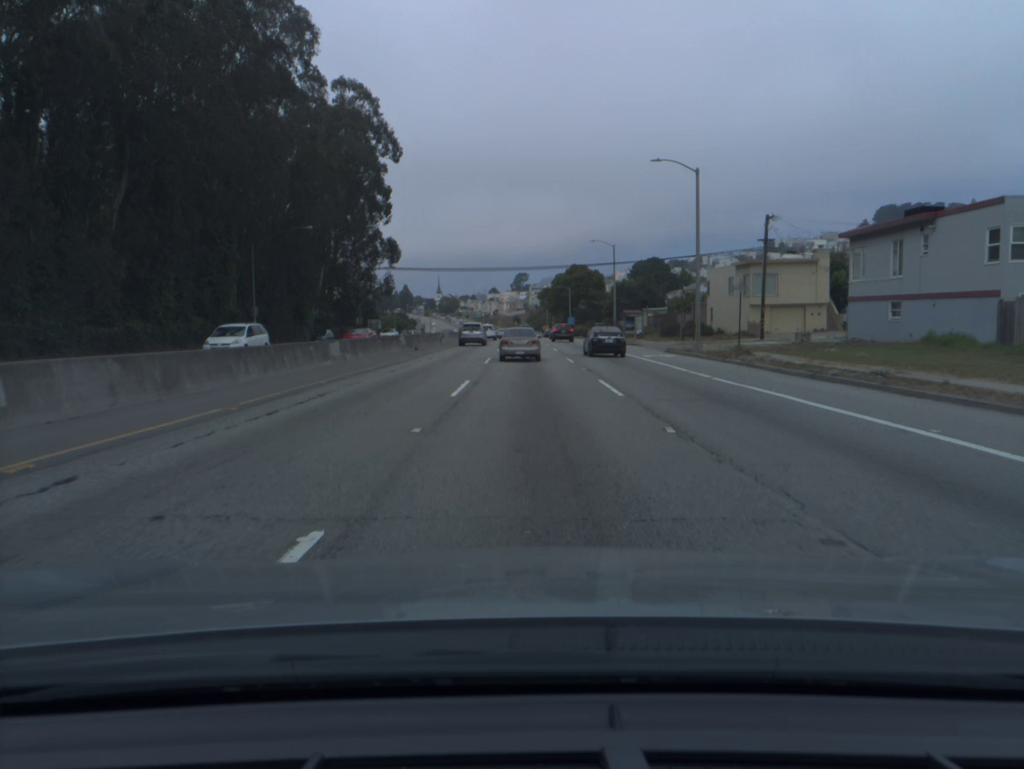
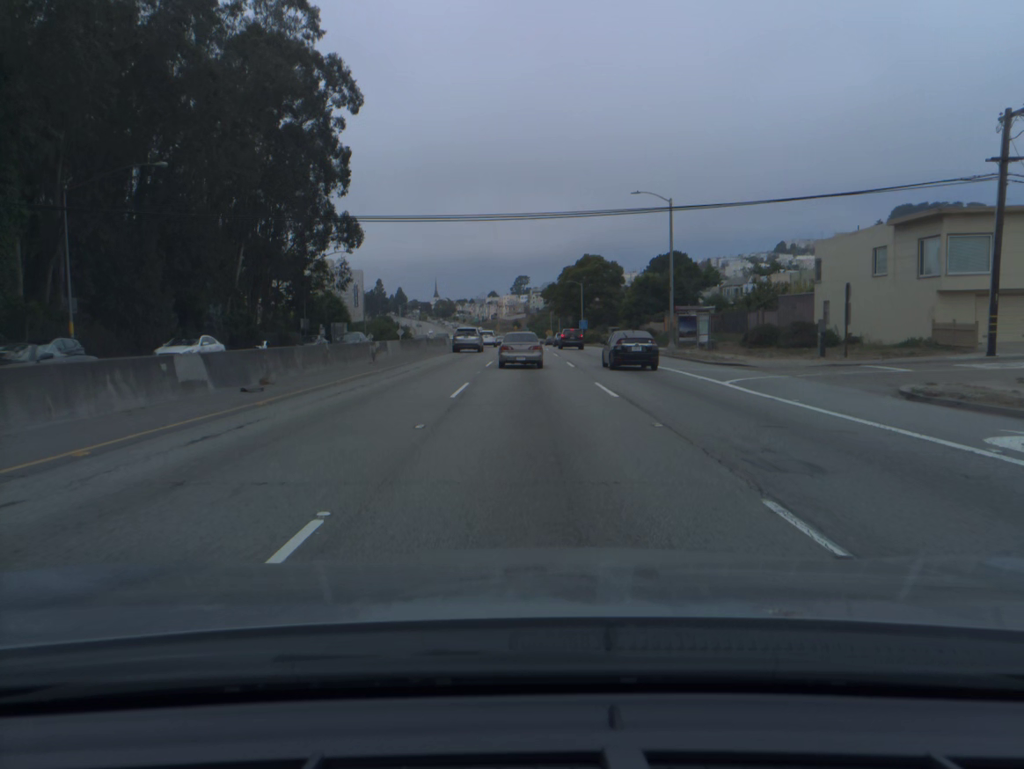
(0.0, +28.9) m; 0°
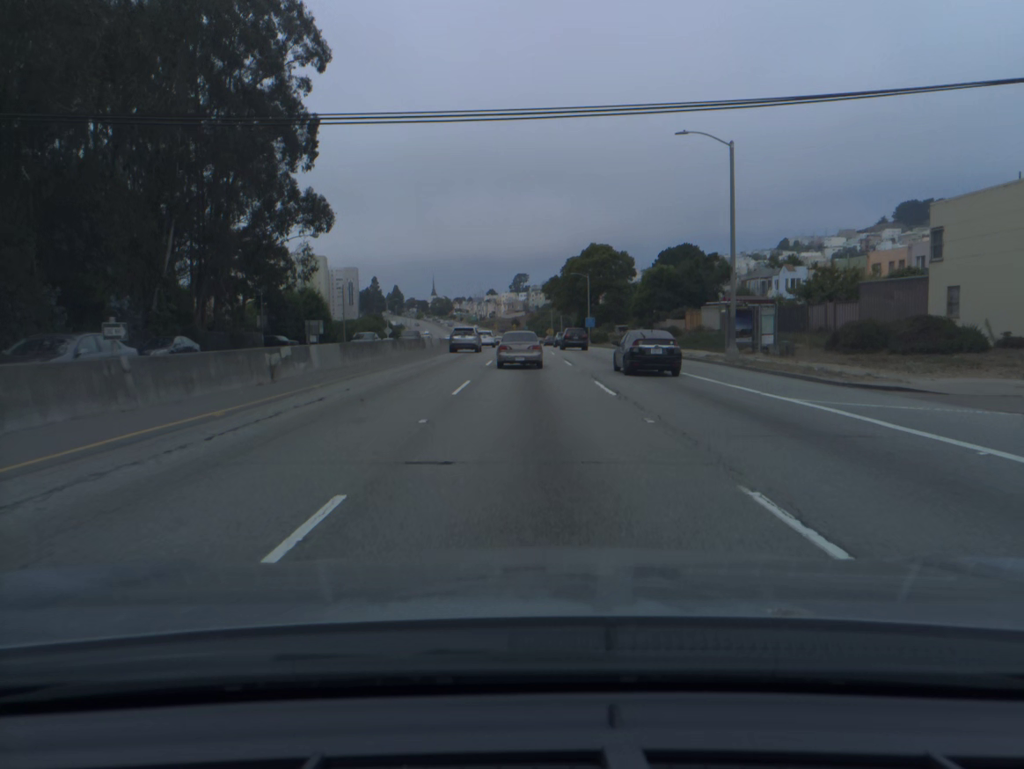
(0.0, +14.3) m; 0°
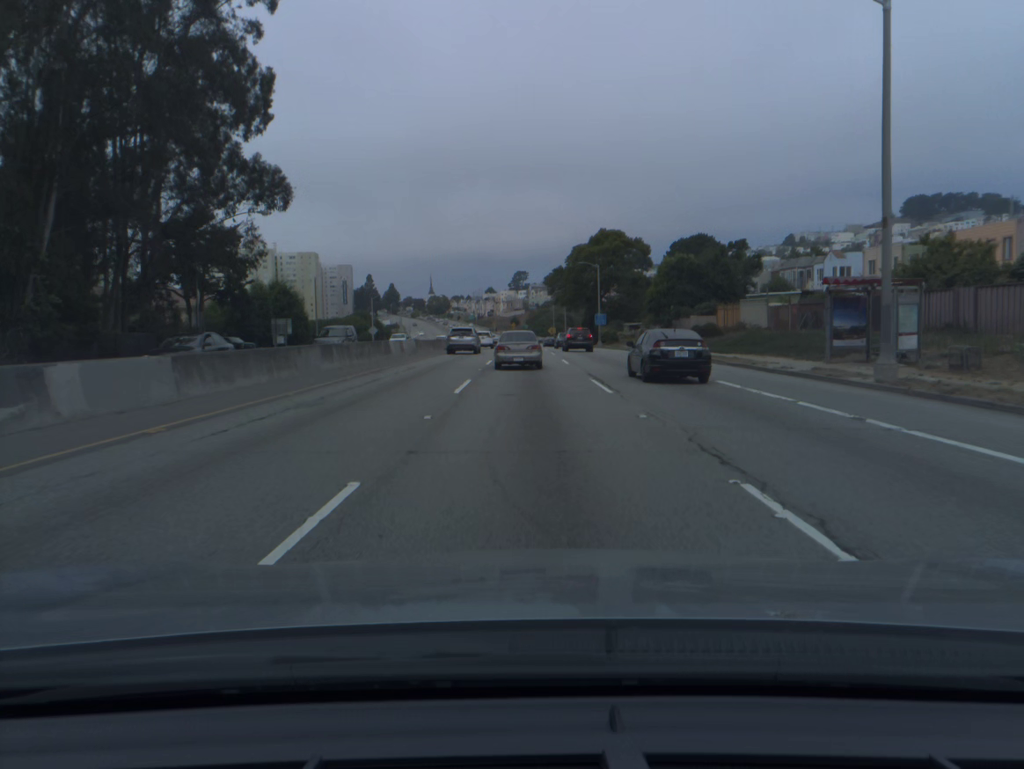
(0.0, +14.2) m; 0°
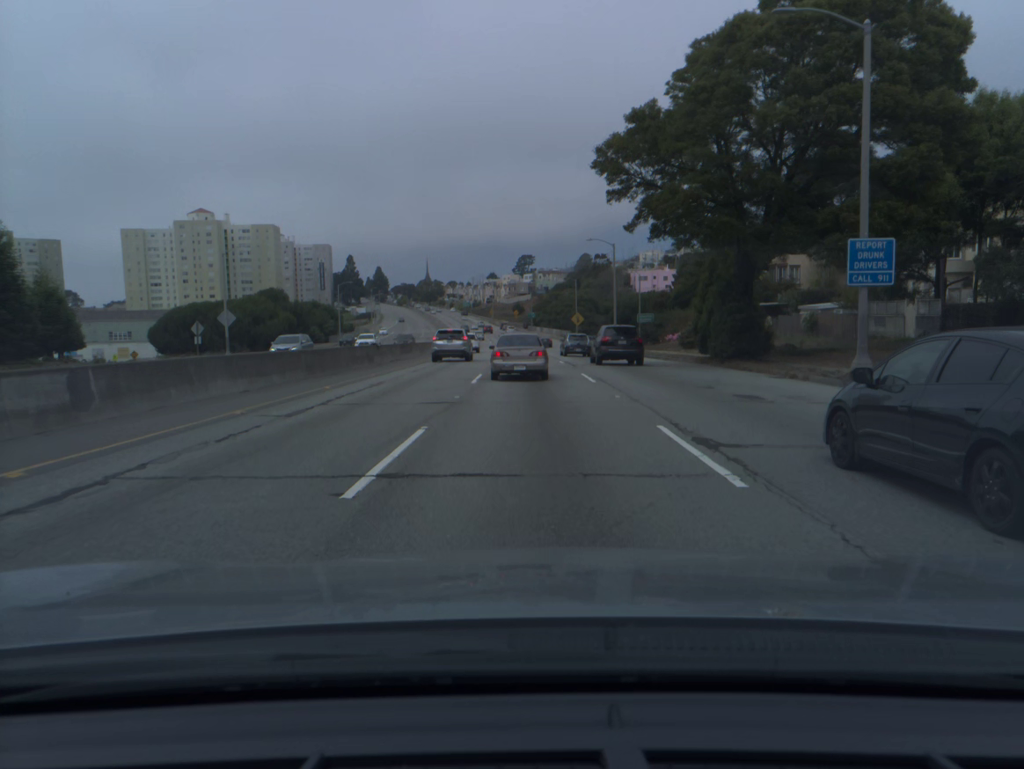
(-0.2, +69.8) m; 0°
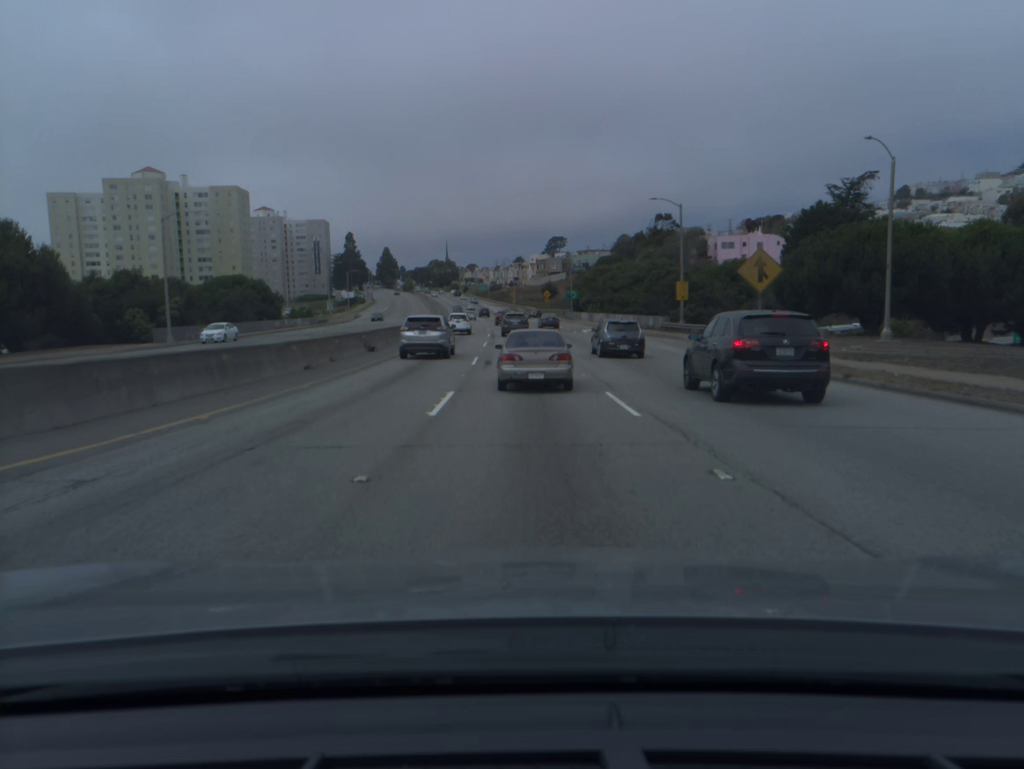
(-1.0, +68.2) m; -2°
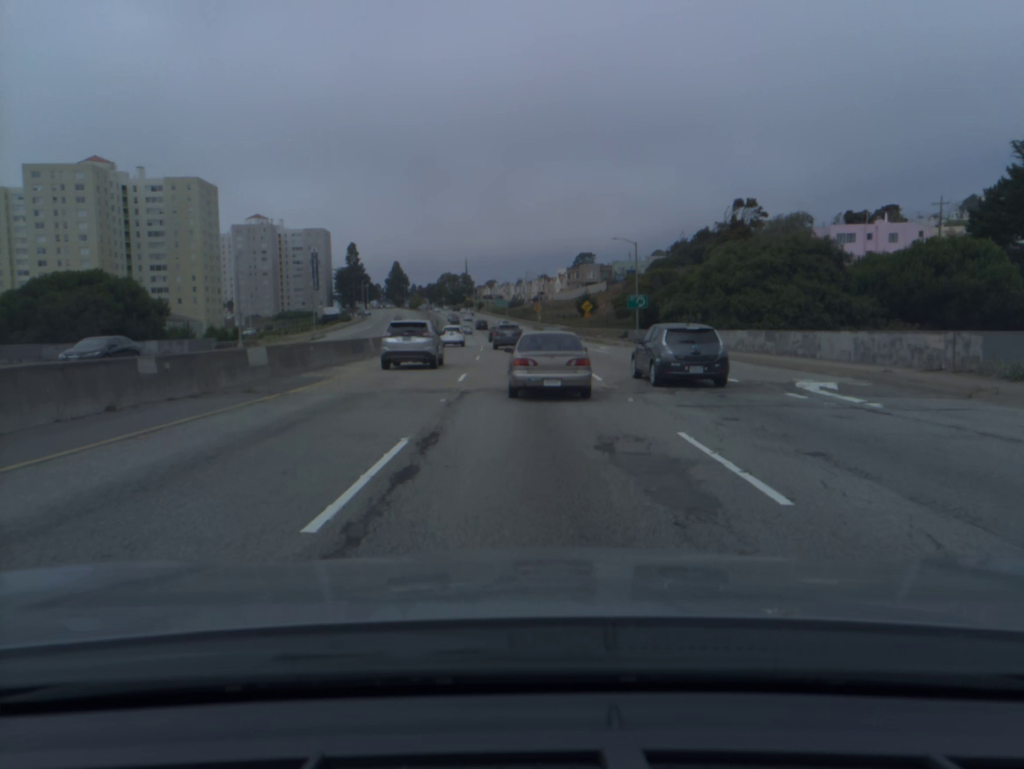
(-0.9, +50.9) m; -2°
